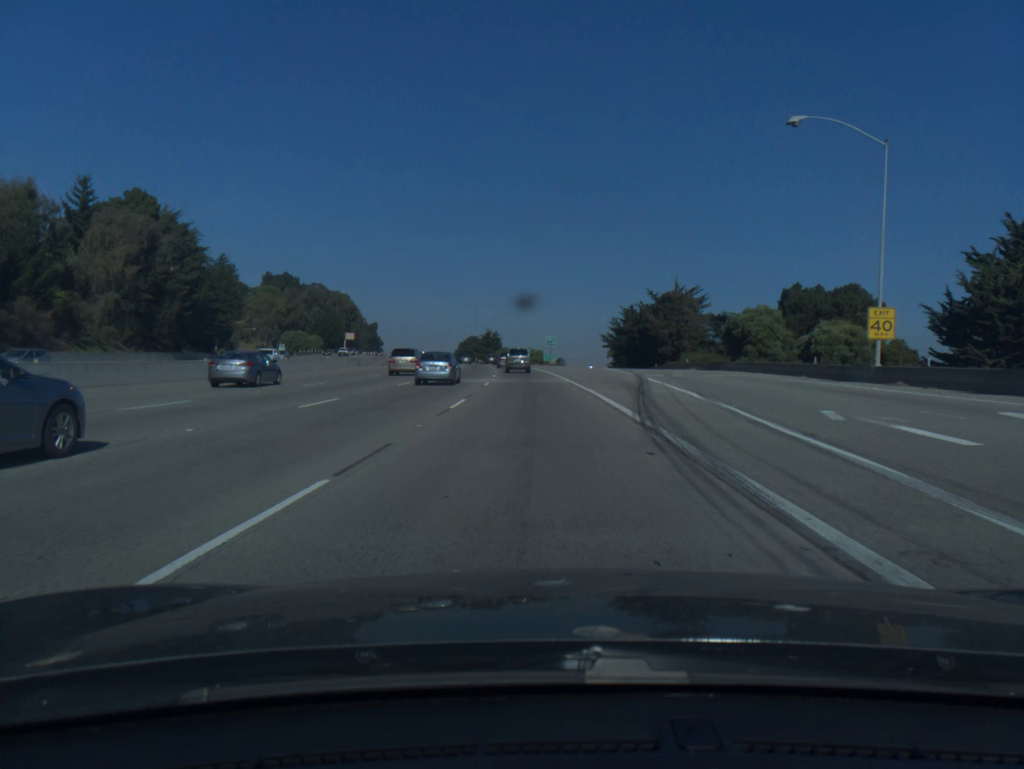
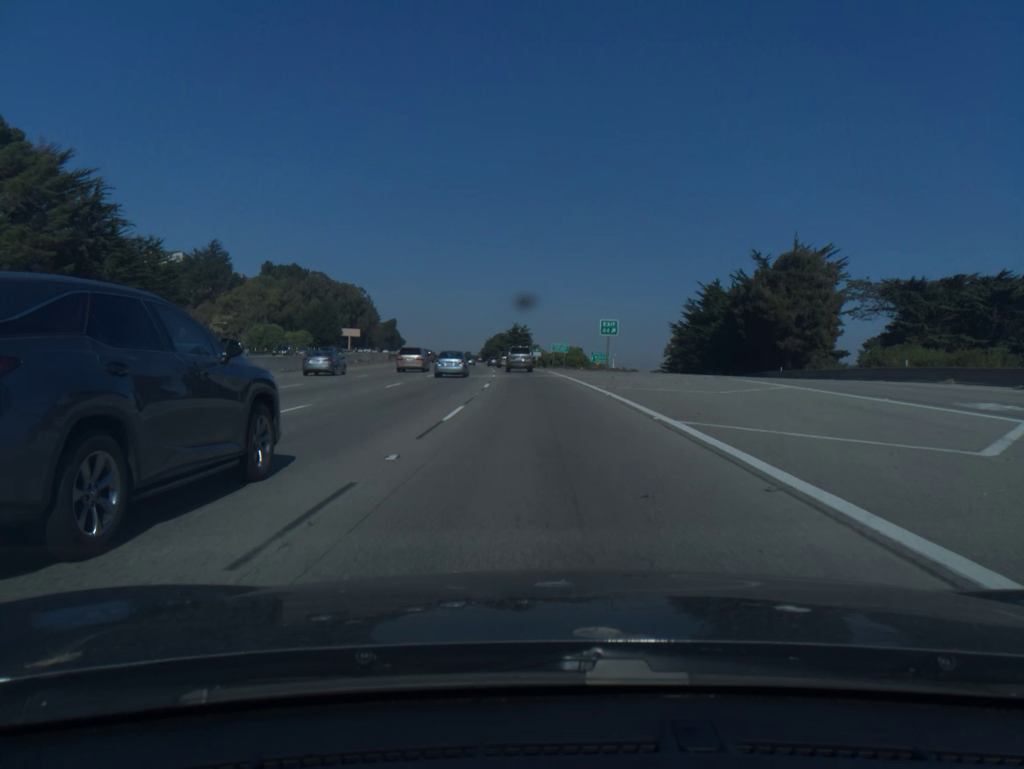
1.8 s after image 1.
(-1.2, +48.0) m; -2°
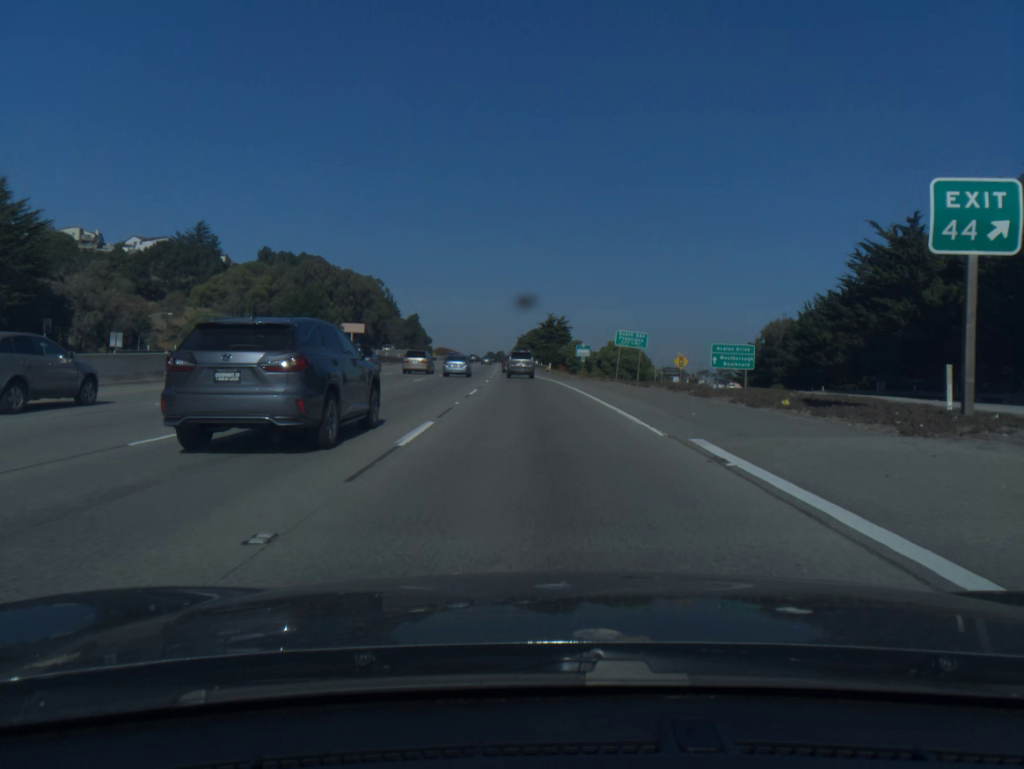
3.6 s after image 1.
(-1.1, +47.8) m; -3°
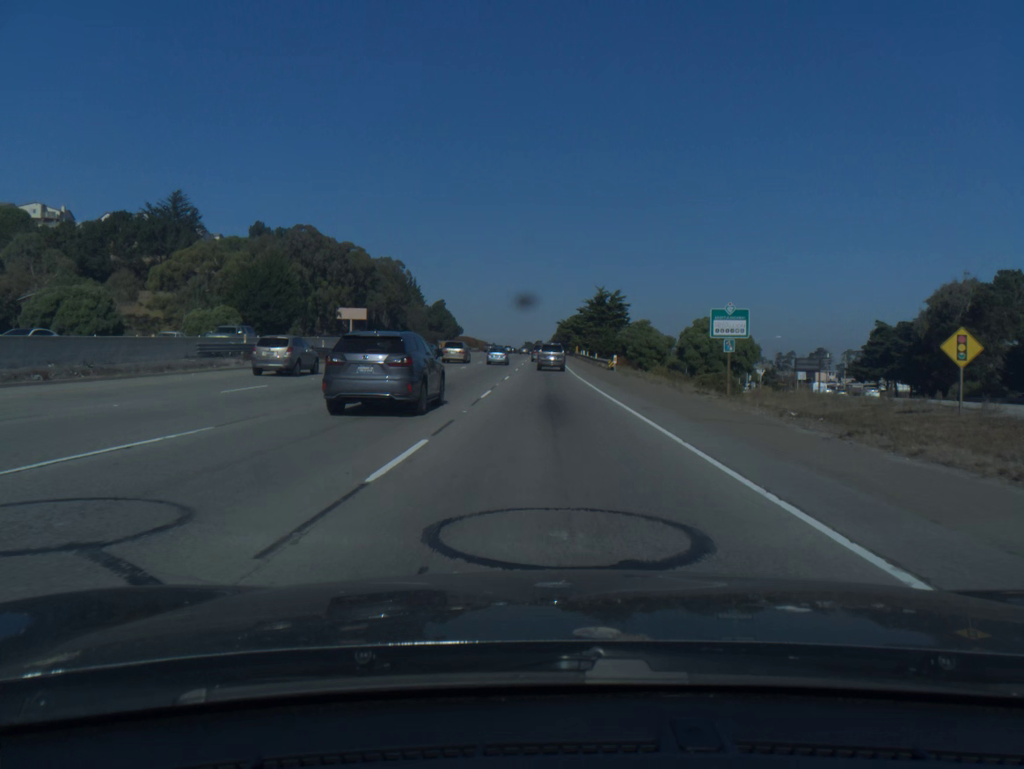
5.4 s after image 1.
(-1.3, +46.8) m; -3°
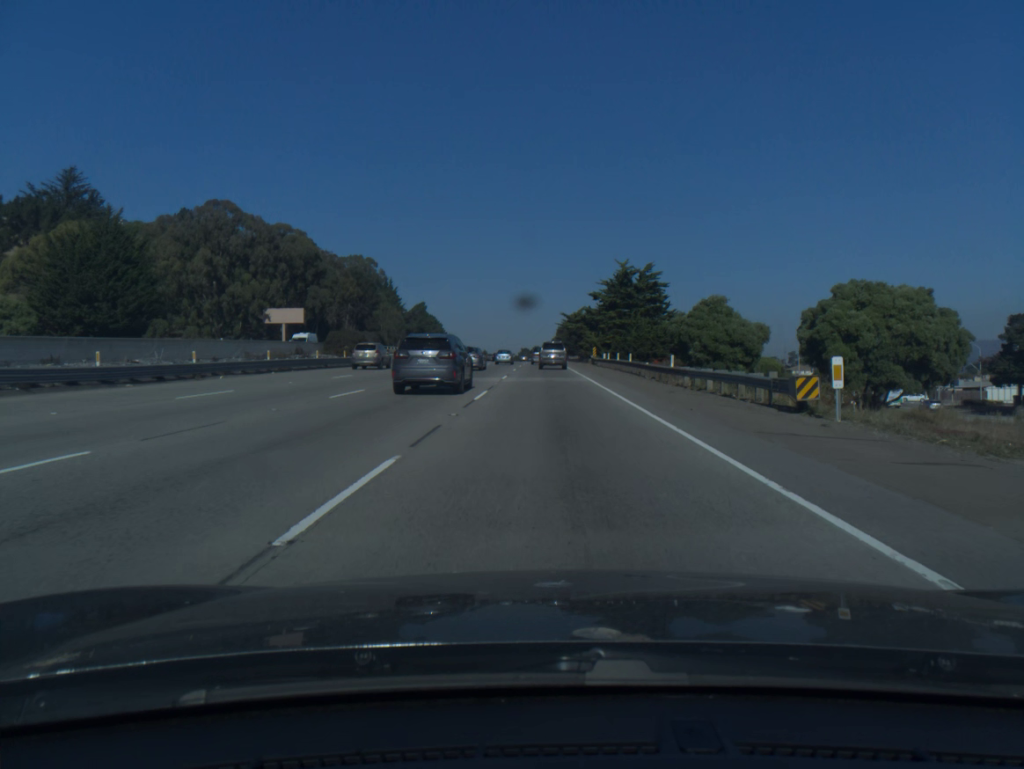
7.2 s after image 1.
(0.0, +46.3) m; 0°
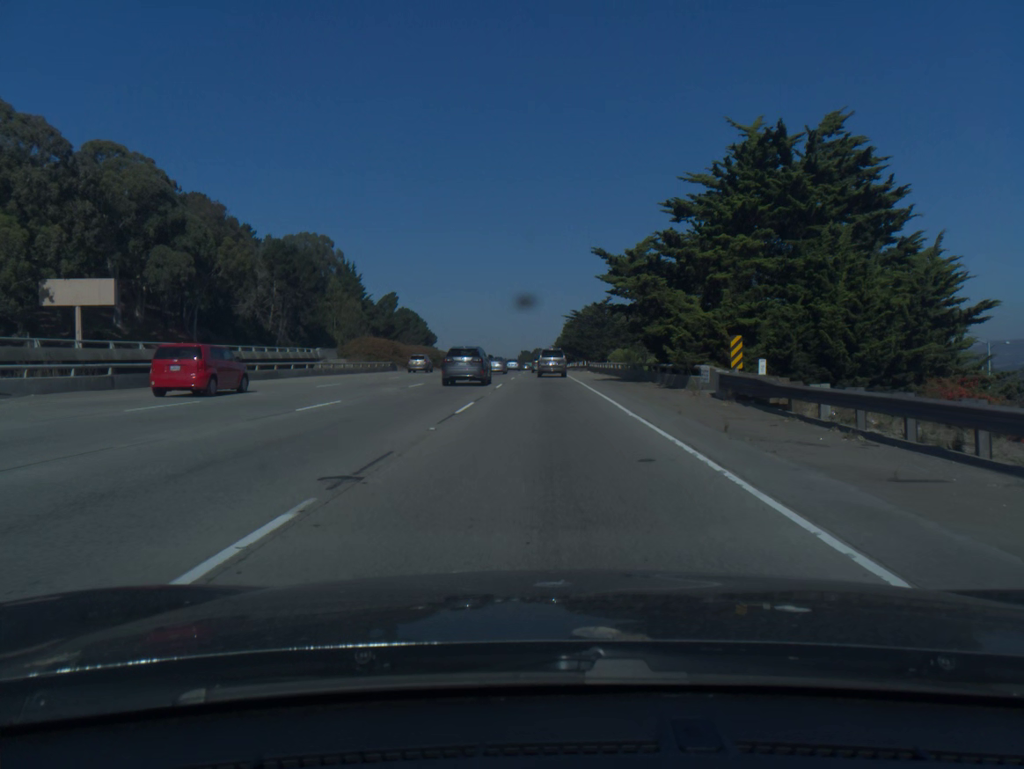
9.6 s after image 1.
(+0.1, +60.8) m; 0°
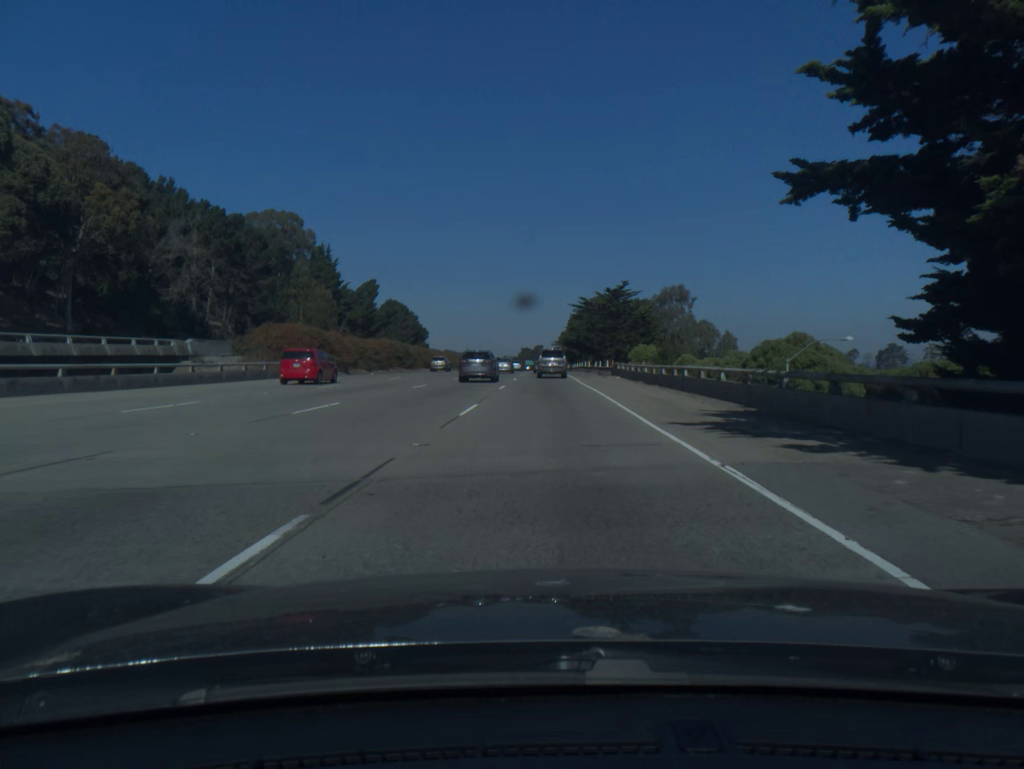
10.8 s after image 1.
(-0.1, +30.0) m; 0°
